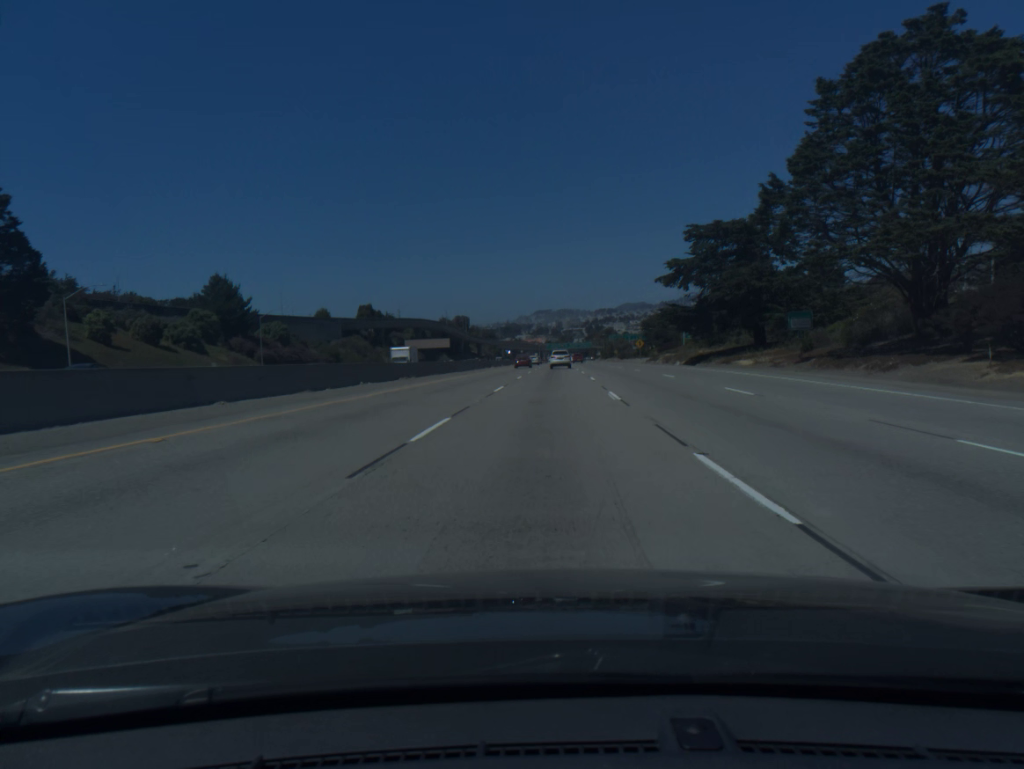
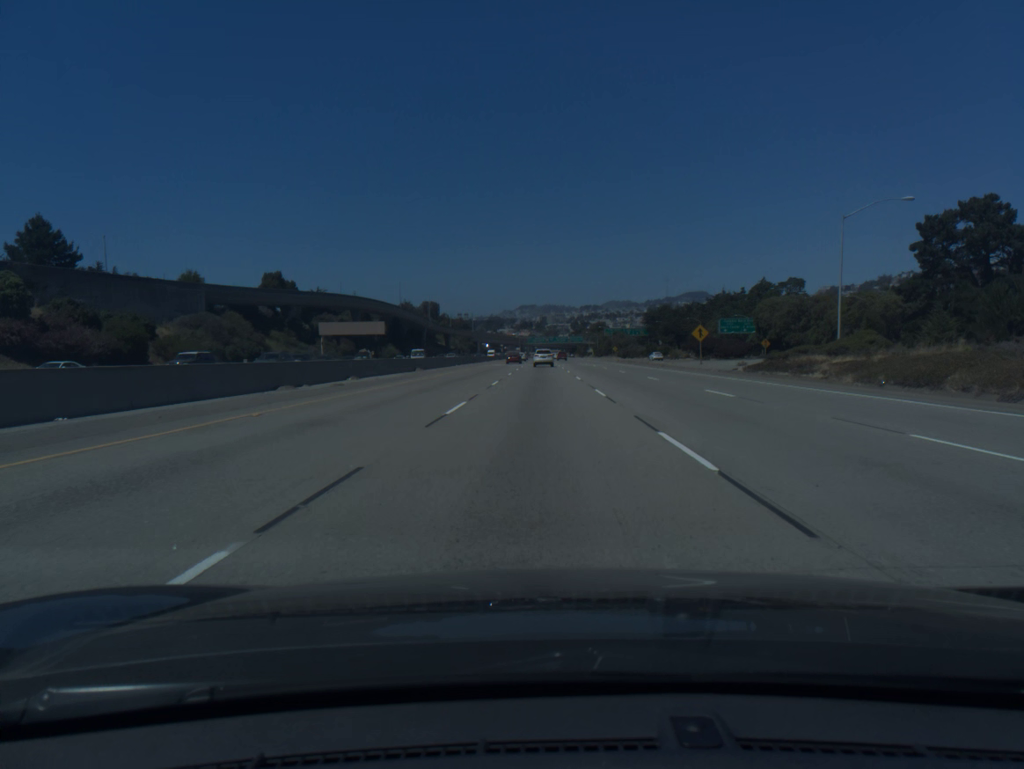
(+1.4, +68.9) m; +1°
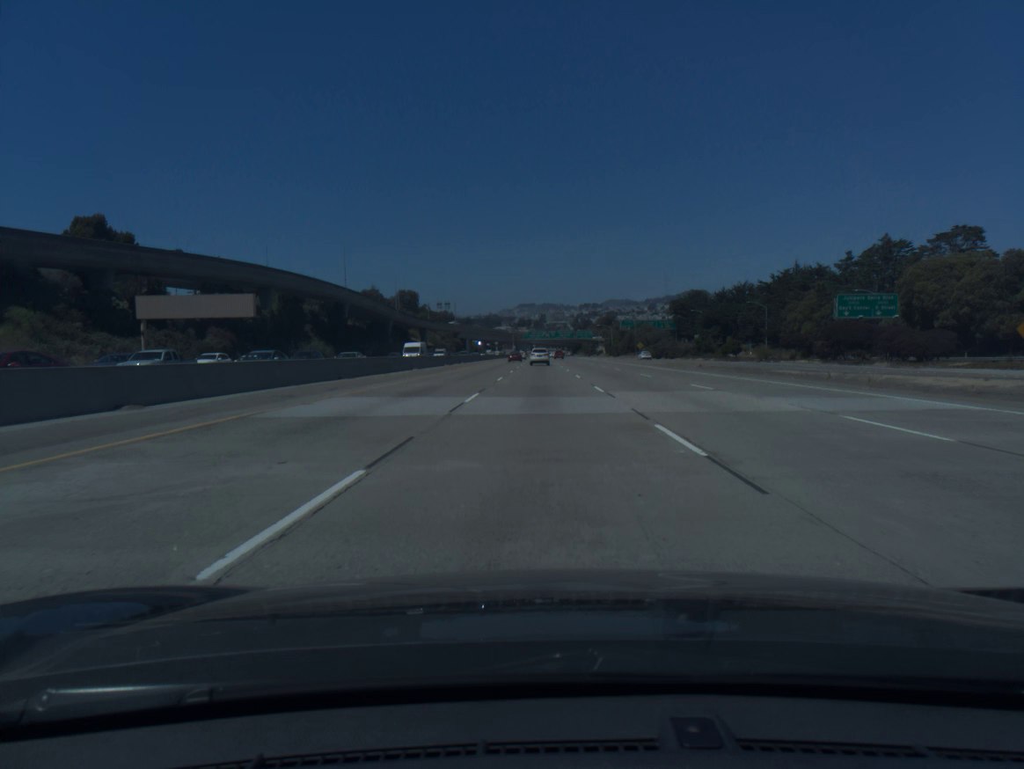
(-0.1, +69.8) m; 0°
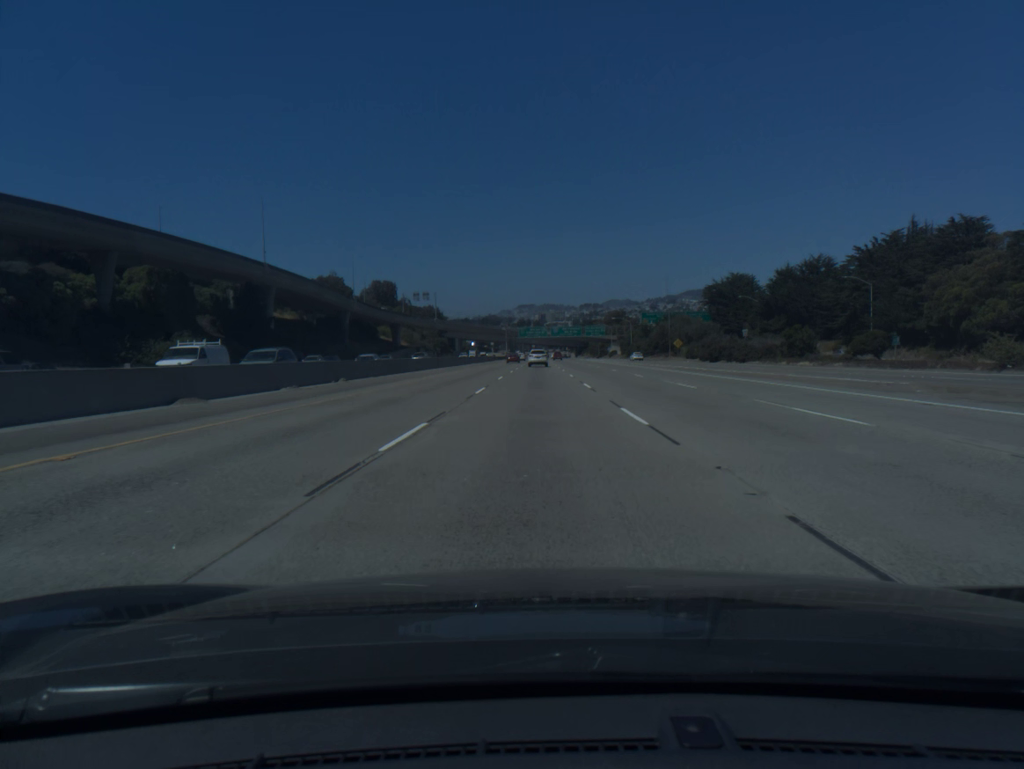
(+0.1, +53.2) m; 0°
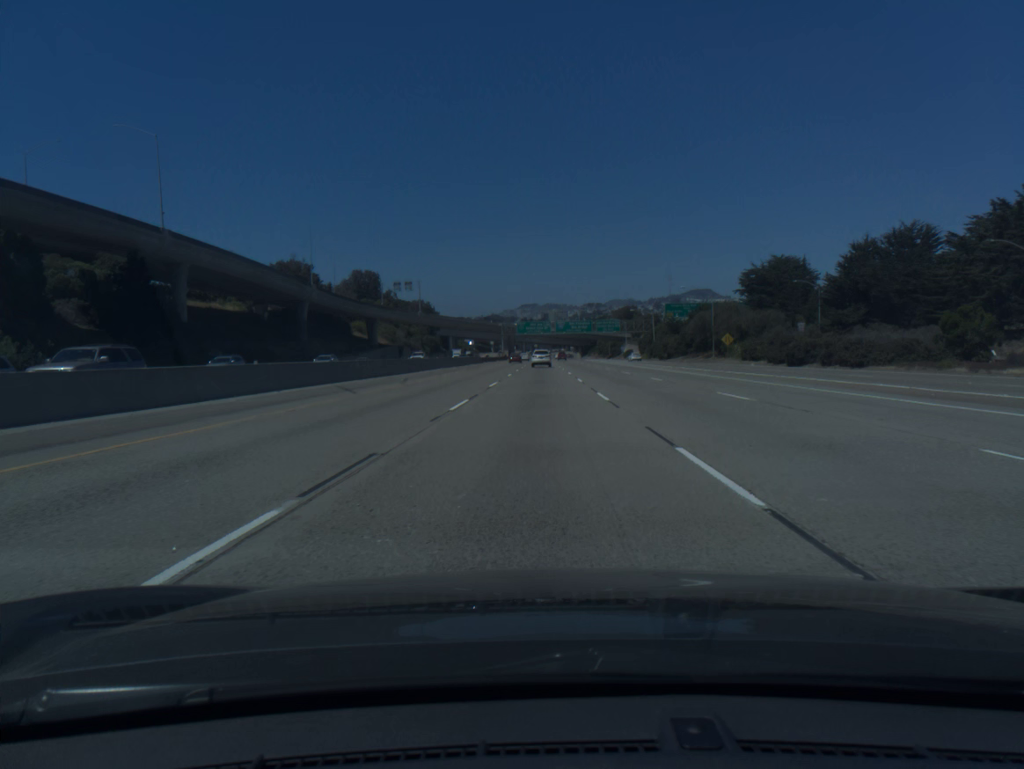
(0.0, +35.7) m; 0°
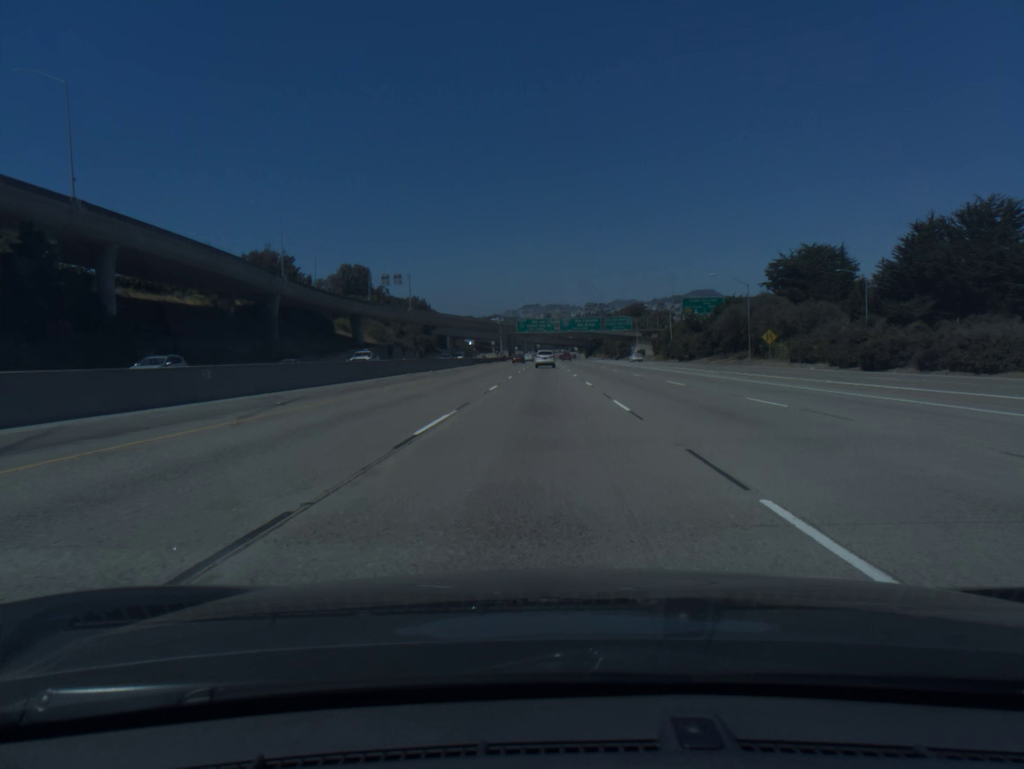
(0.0, +17.9) m; 0°
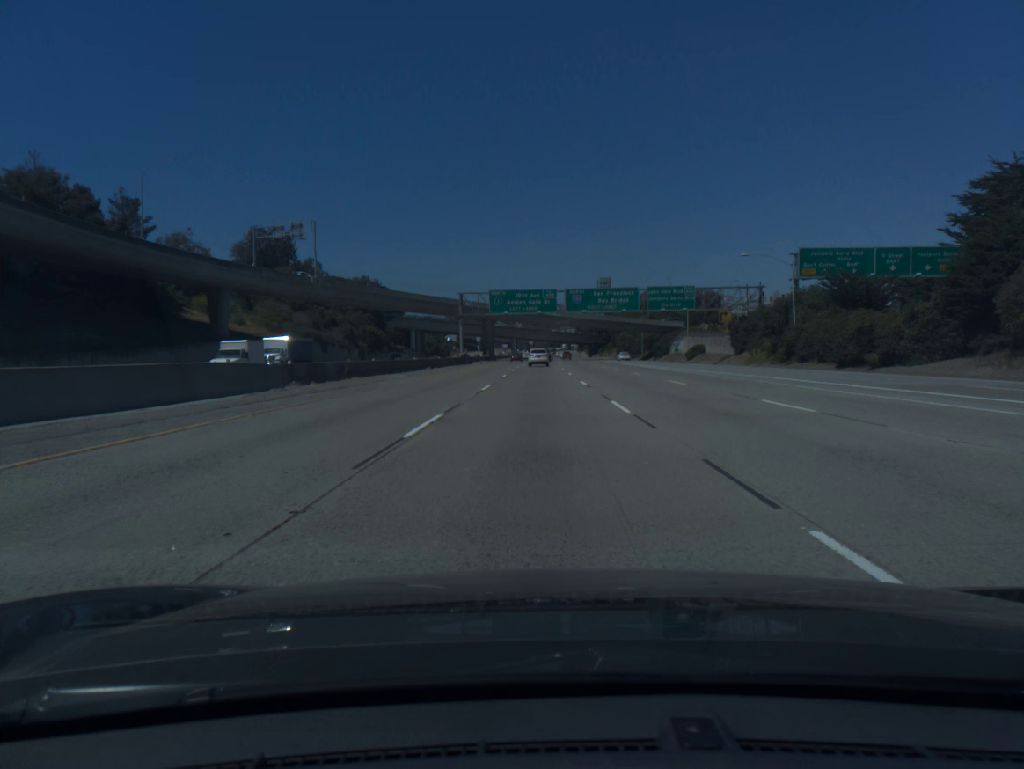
(+0.2, +72.0) m; 0°
